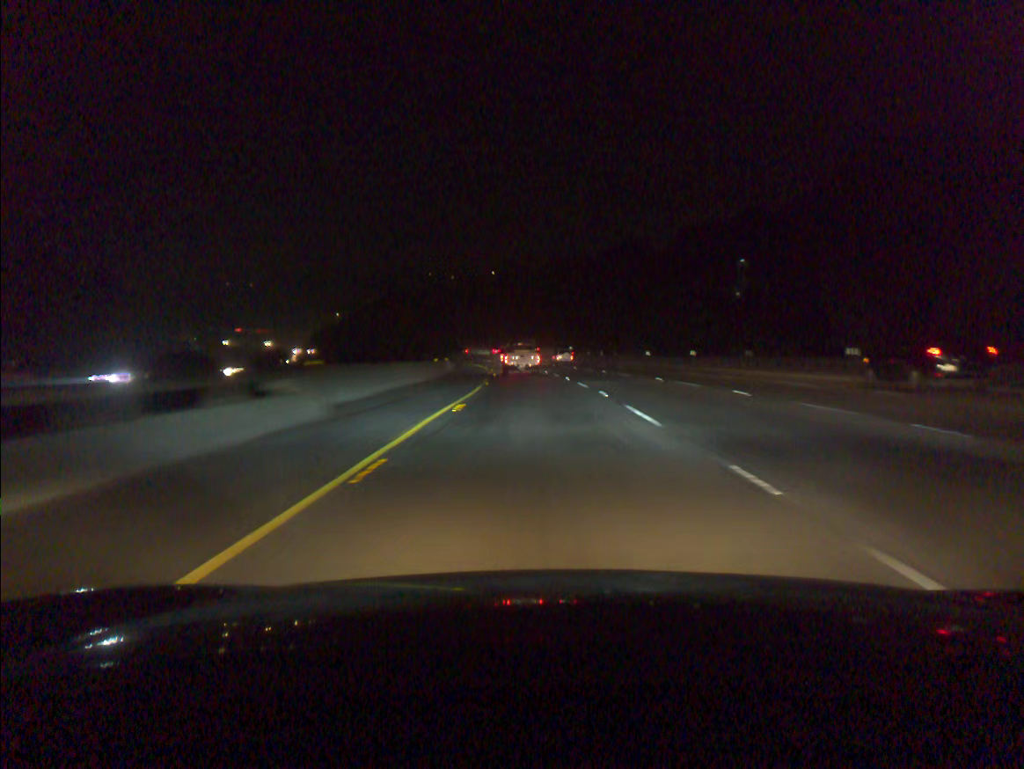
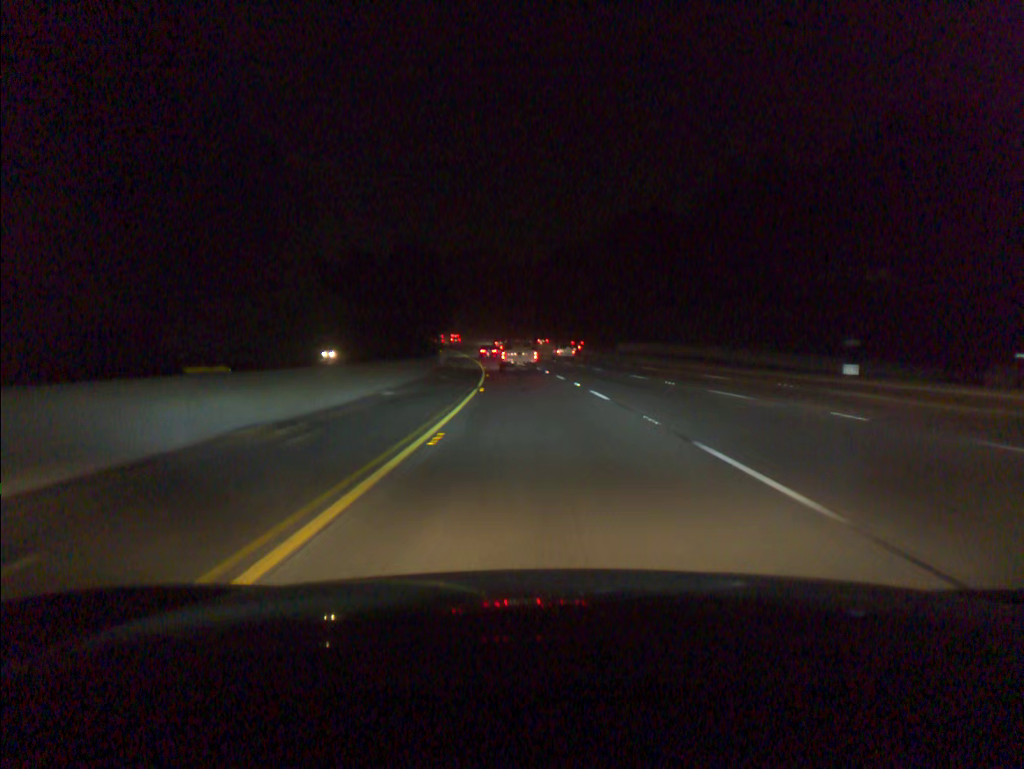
(-5.9, +93.7) m; -8°
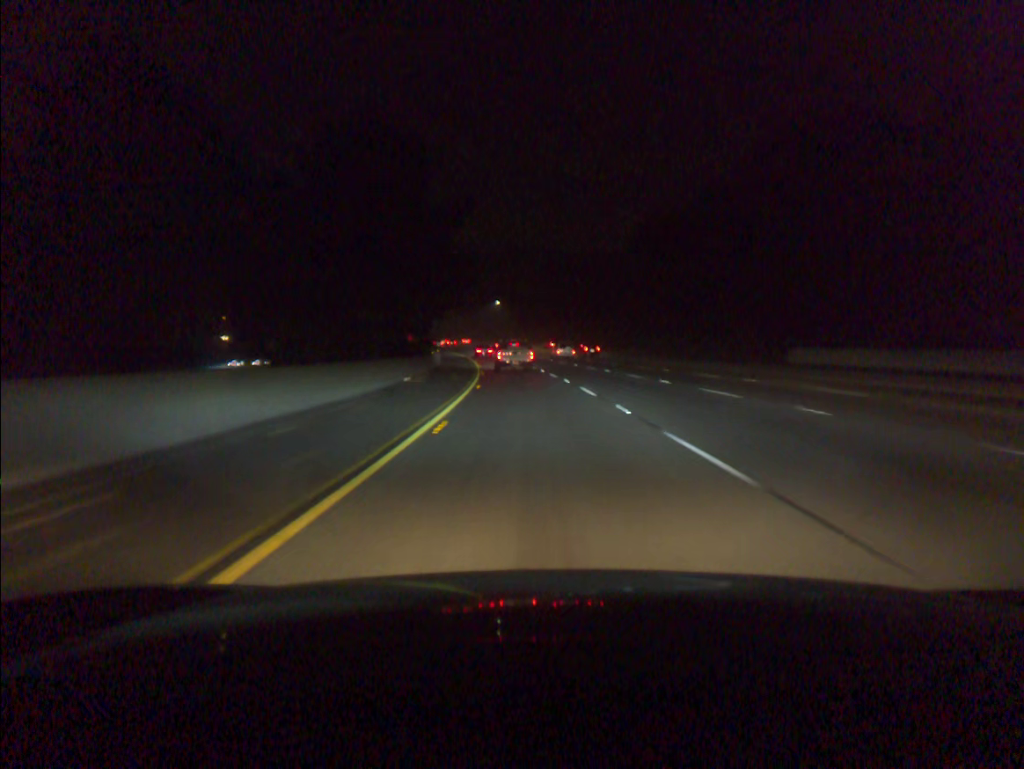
(-2.6, +56.8) m; -5°
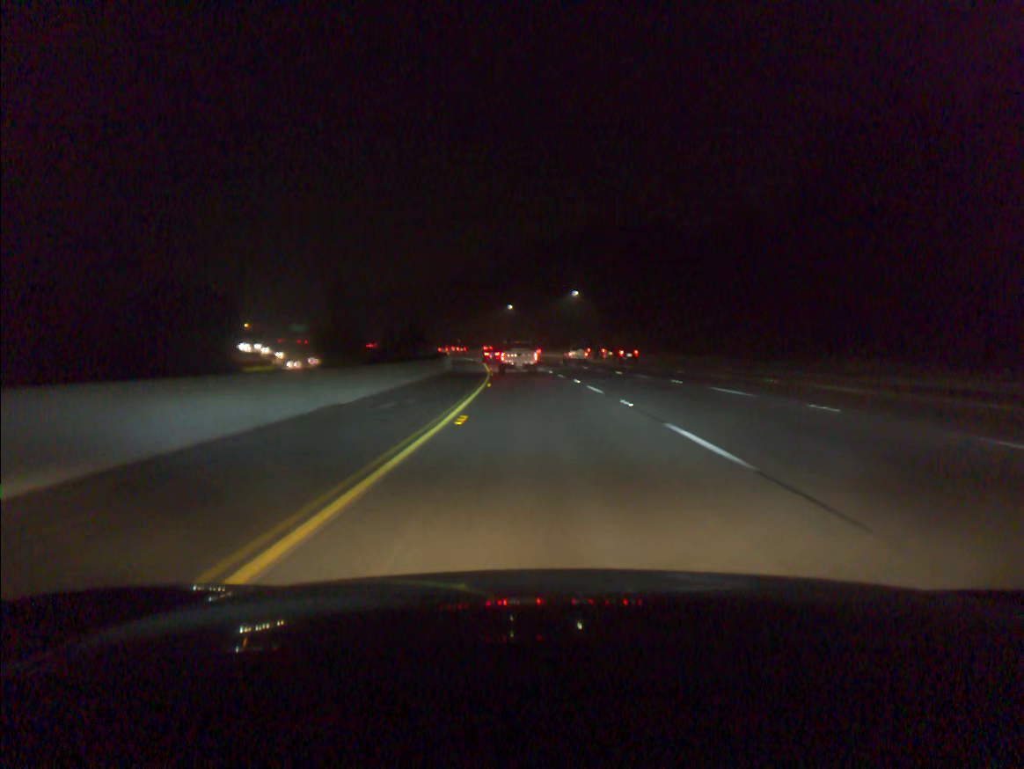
(-2.9, +57.0) m; -6°
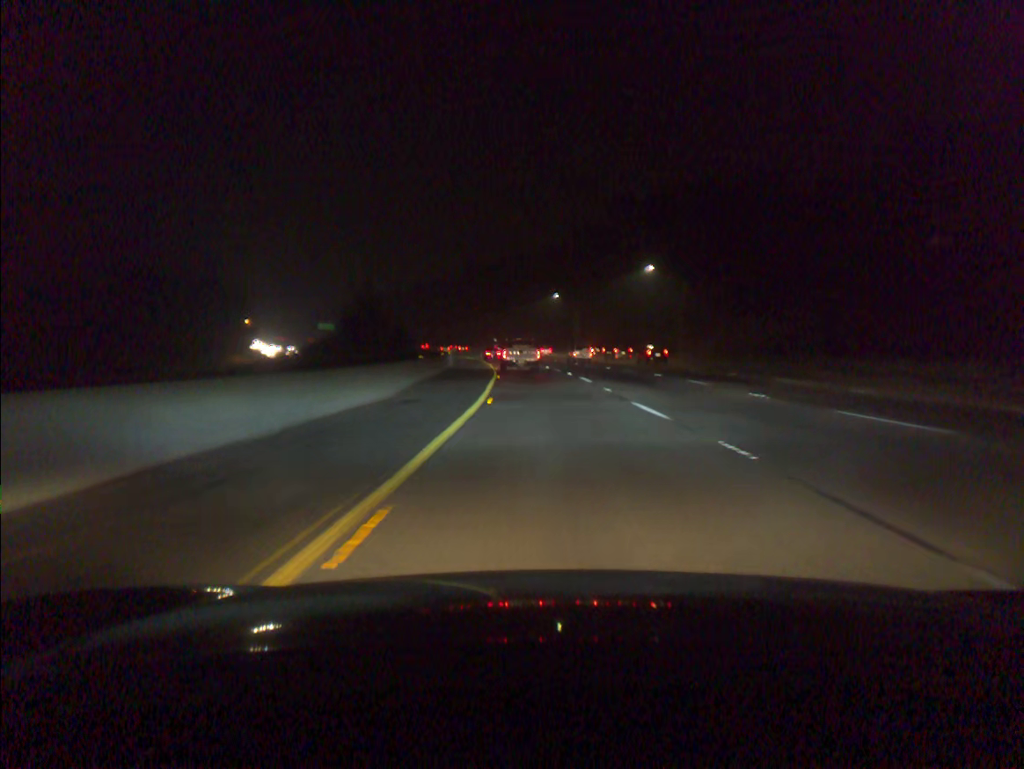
(-1.1, +37.8) m; -3°
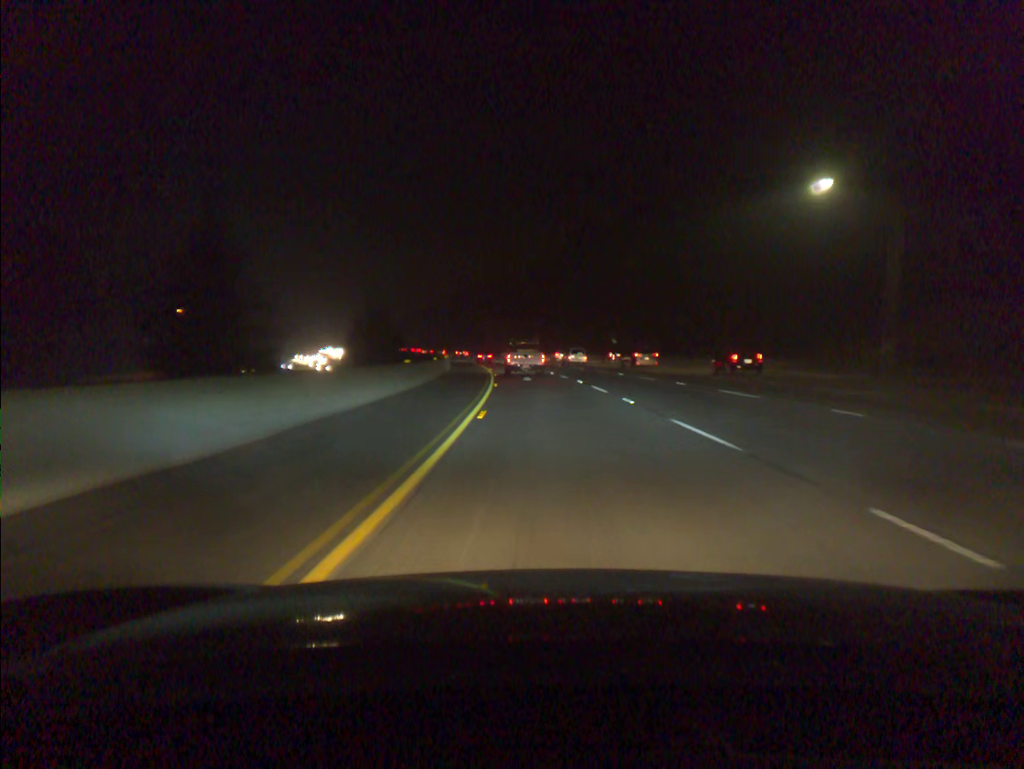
(-6.3, +91.7) m; -8°
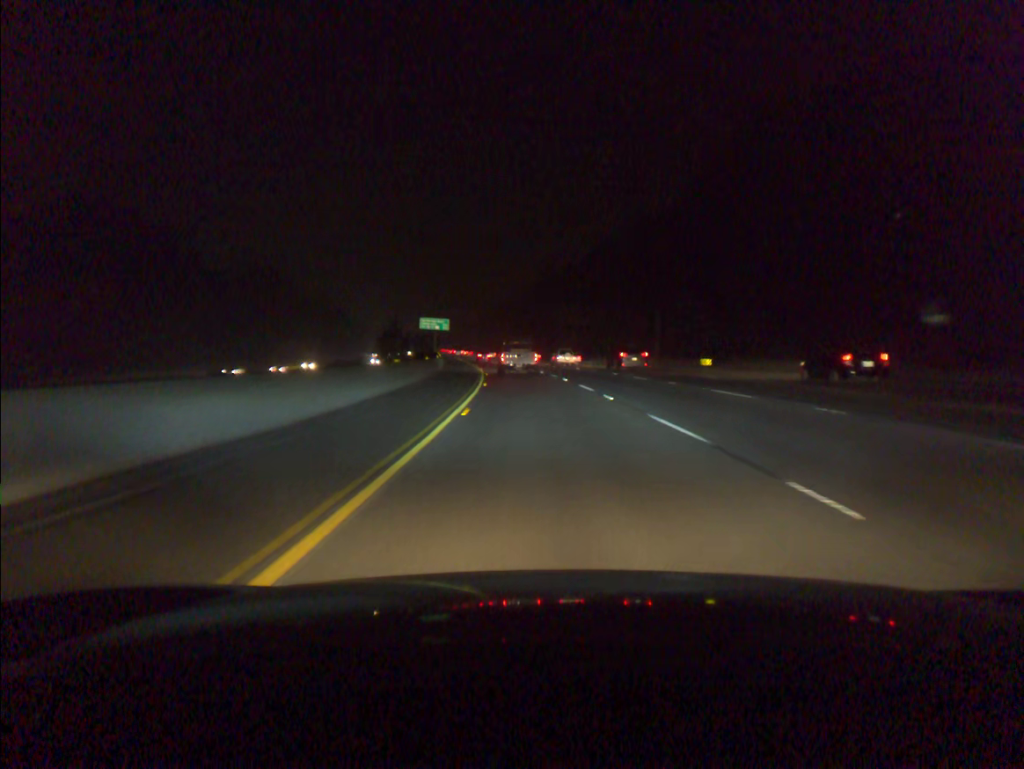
(-3.7, +72.1) m; -6°
